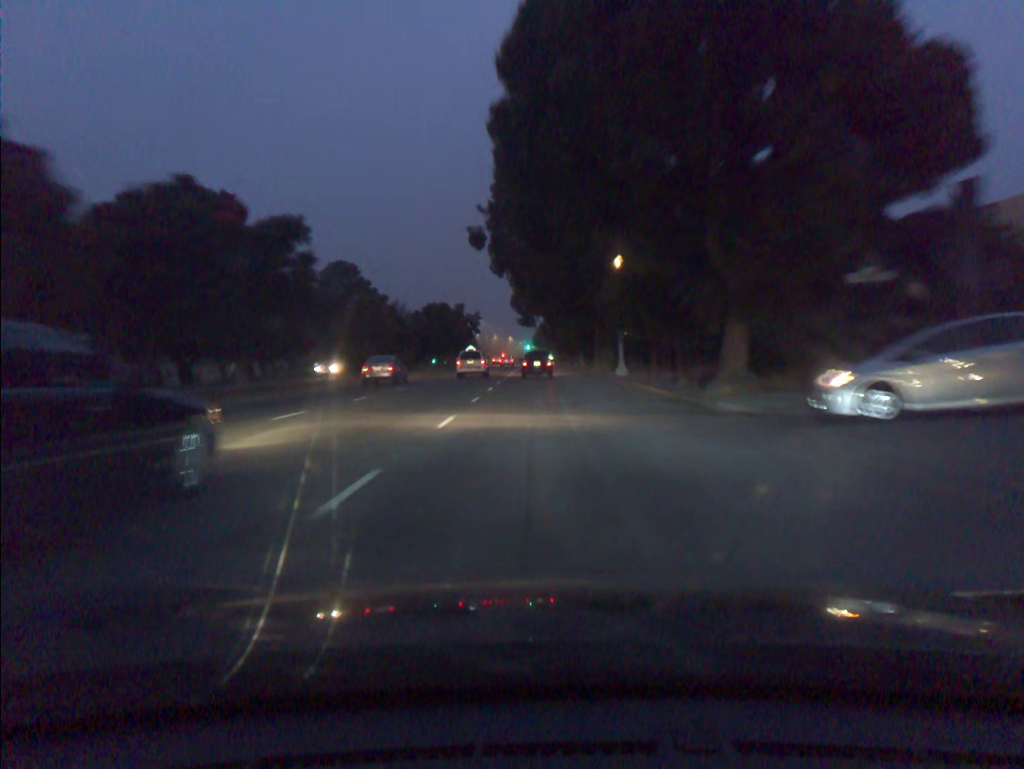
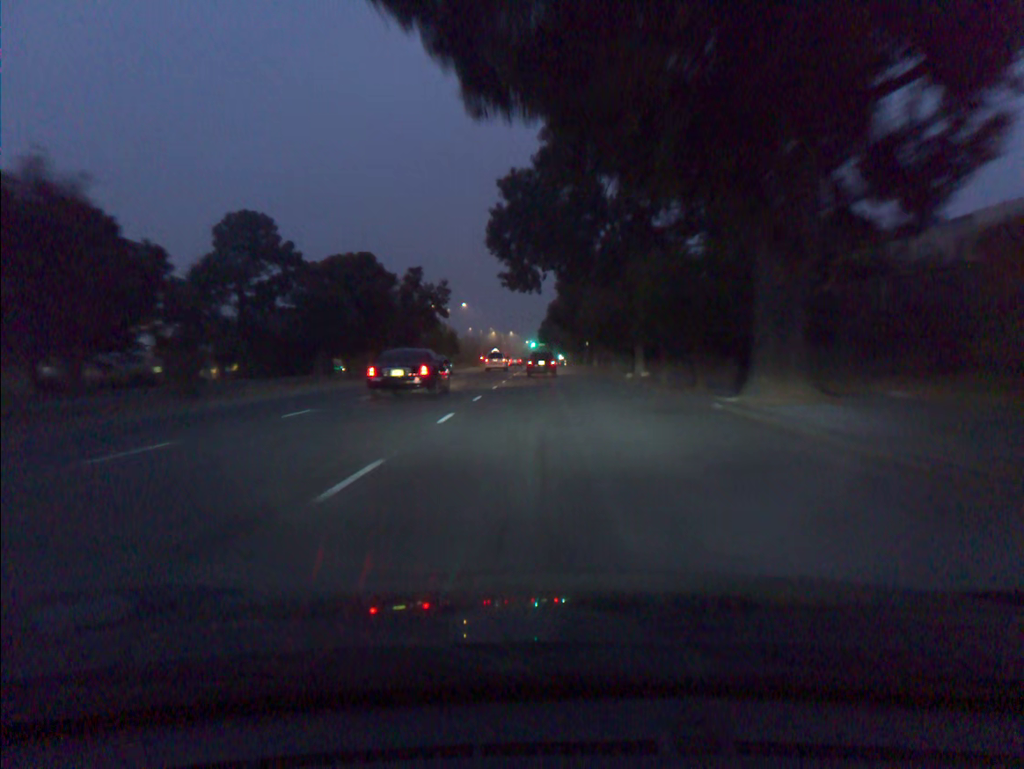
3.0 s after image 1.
(-0.2, +42.9) m; -1°
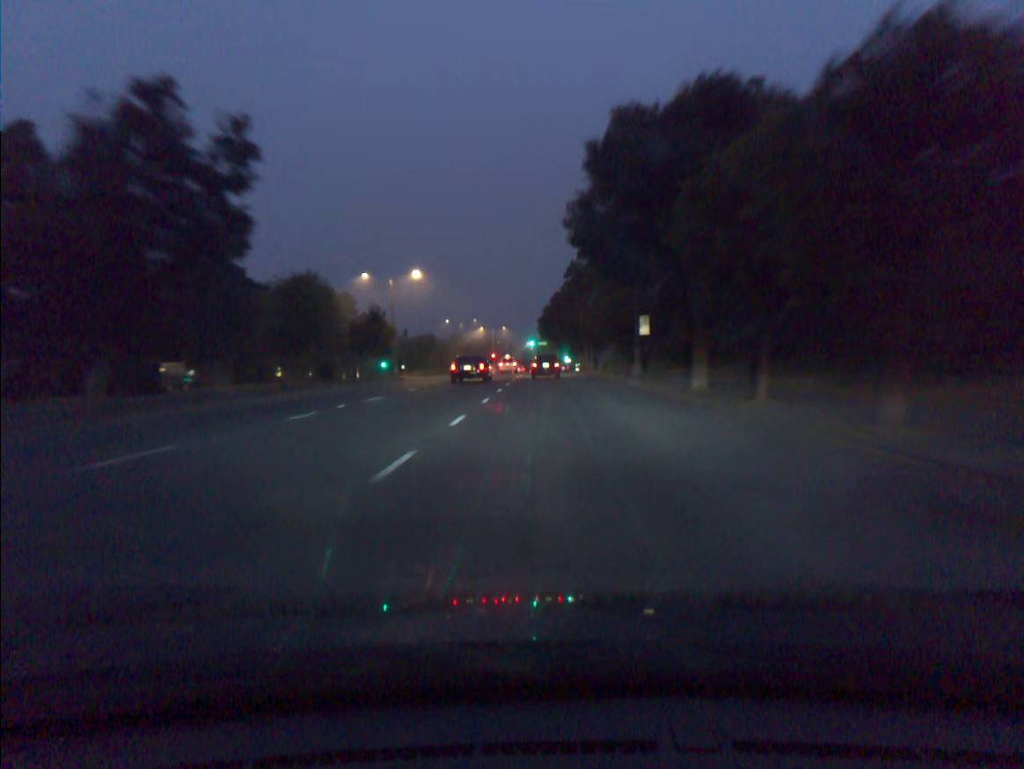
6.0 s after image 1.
(-0.1, +43.7) m; 0°
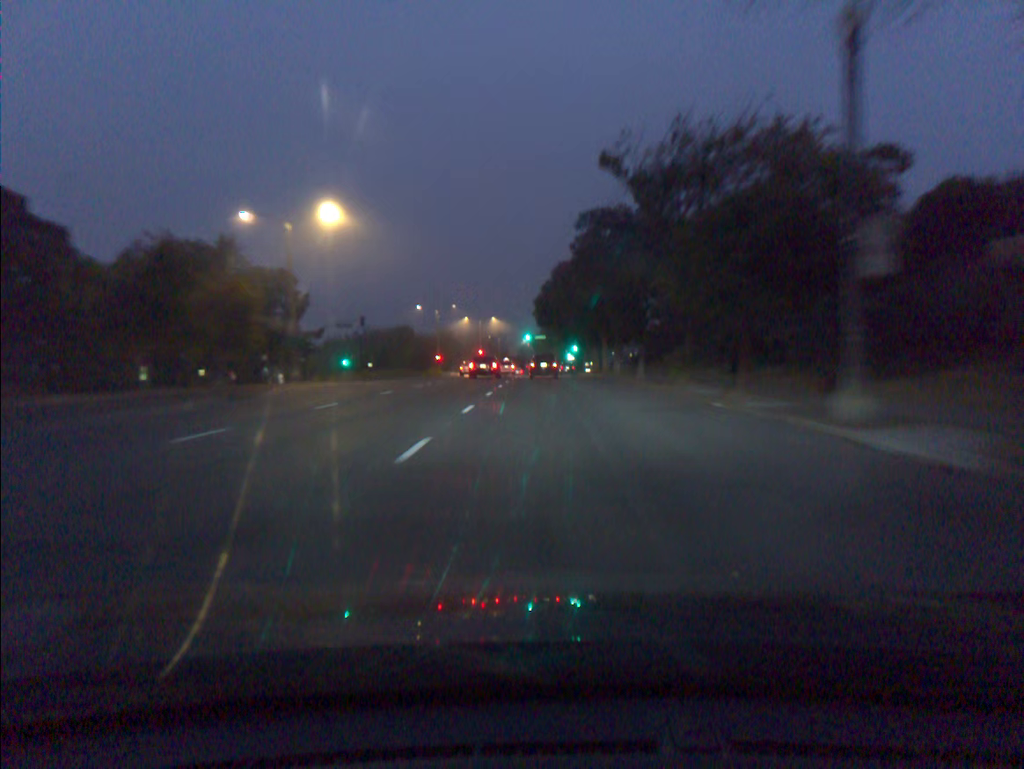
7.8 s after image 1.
(-0.1, +27.3) m; 0°
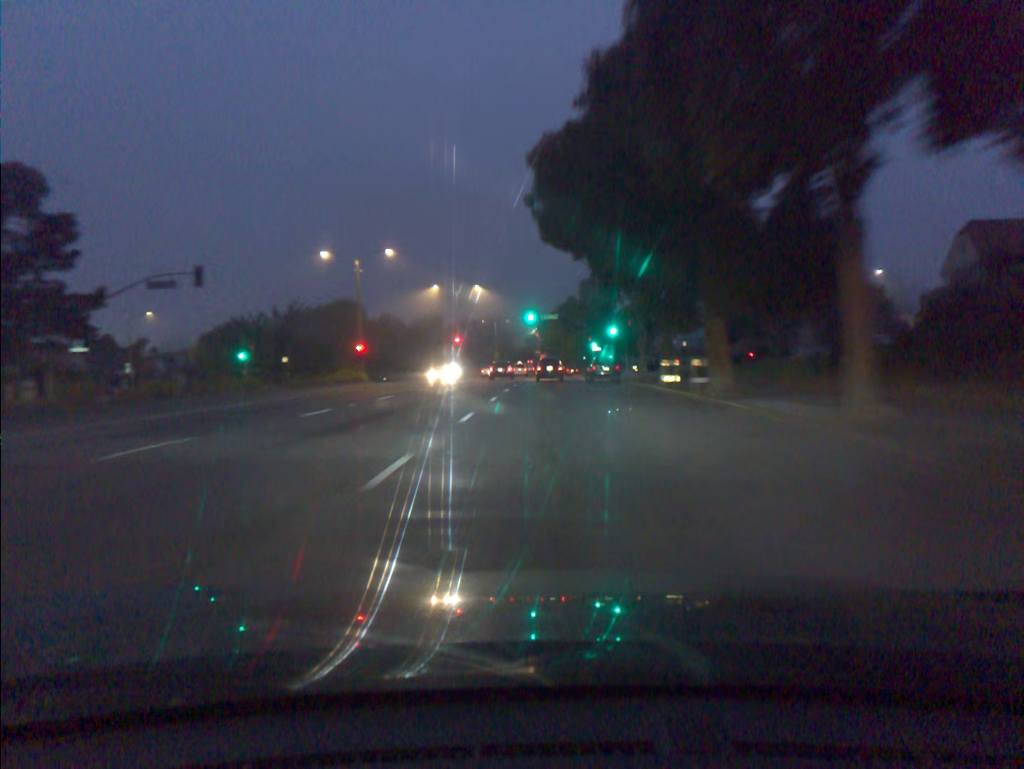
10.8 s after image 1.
(0.0, +45.7) m; -1°
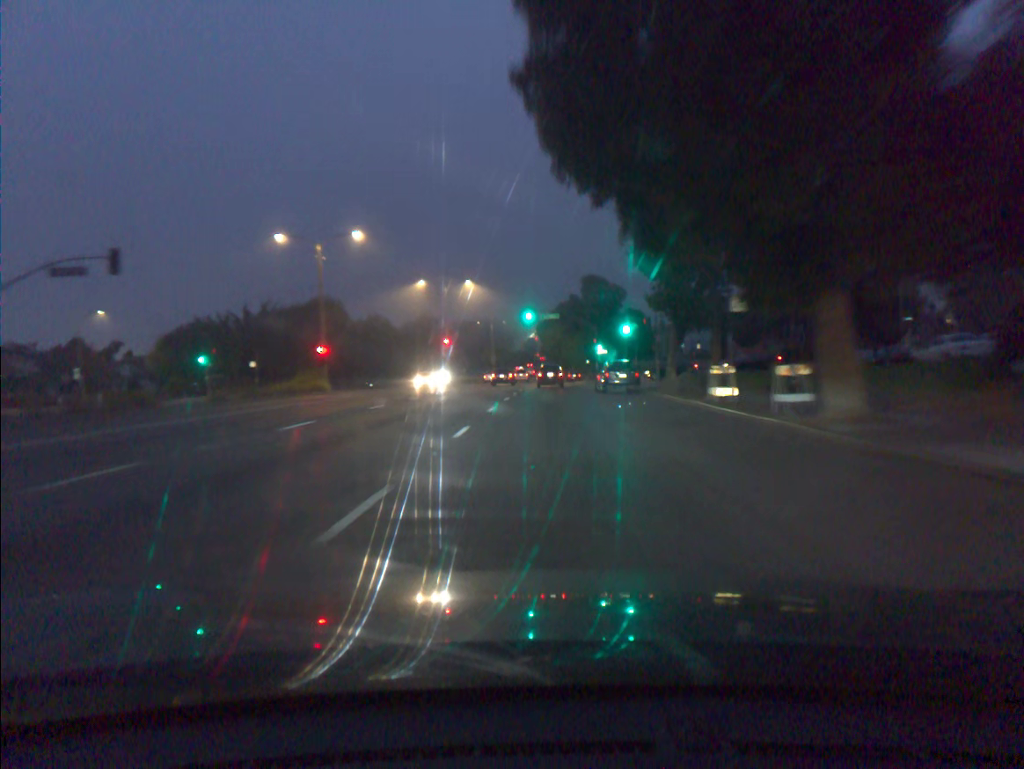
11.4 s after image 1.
(0.0, +9.2) m; 0°
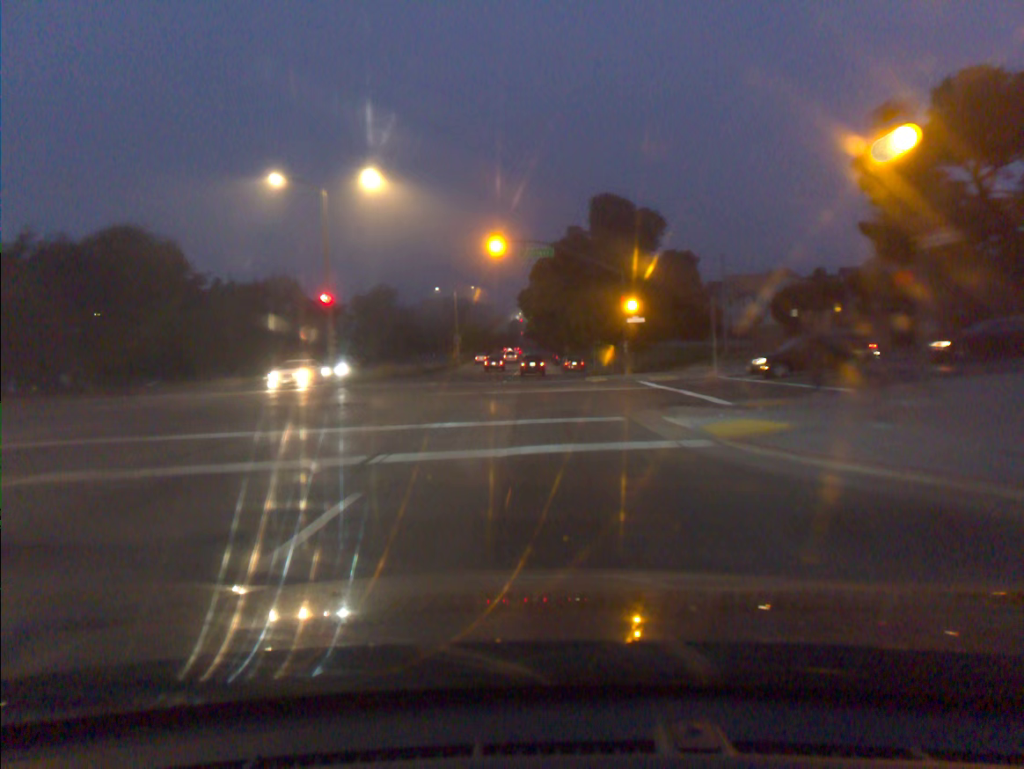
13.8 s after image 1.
(+0.5, +37.3) m; +1°
